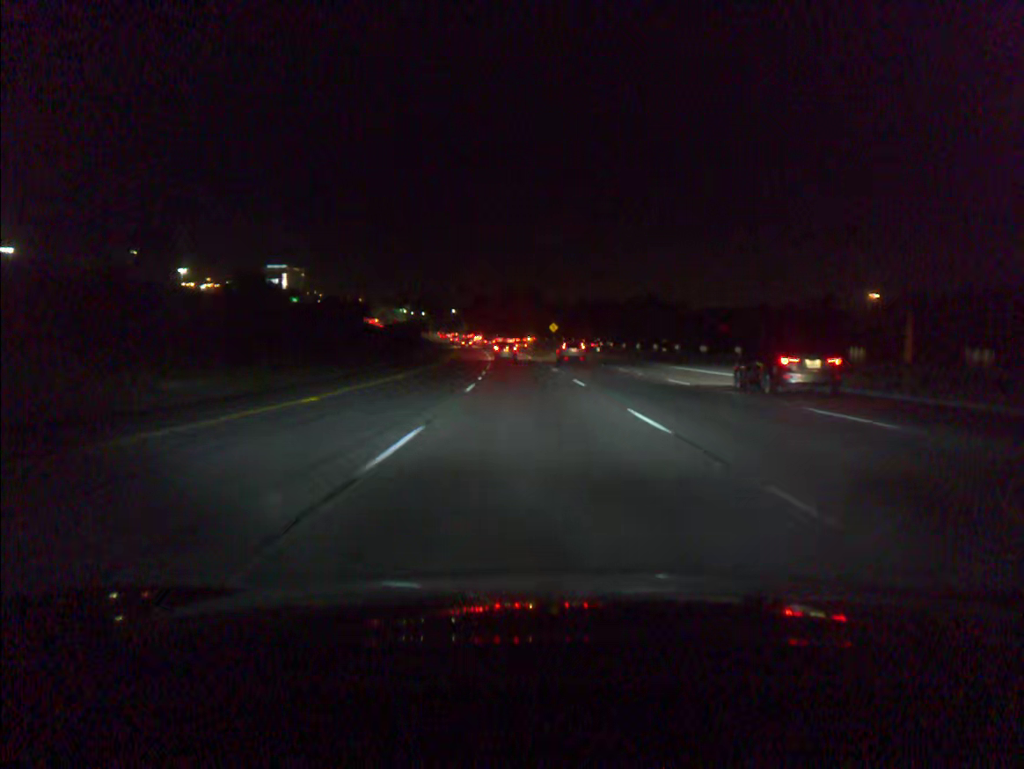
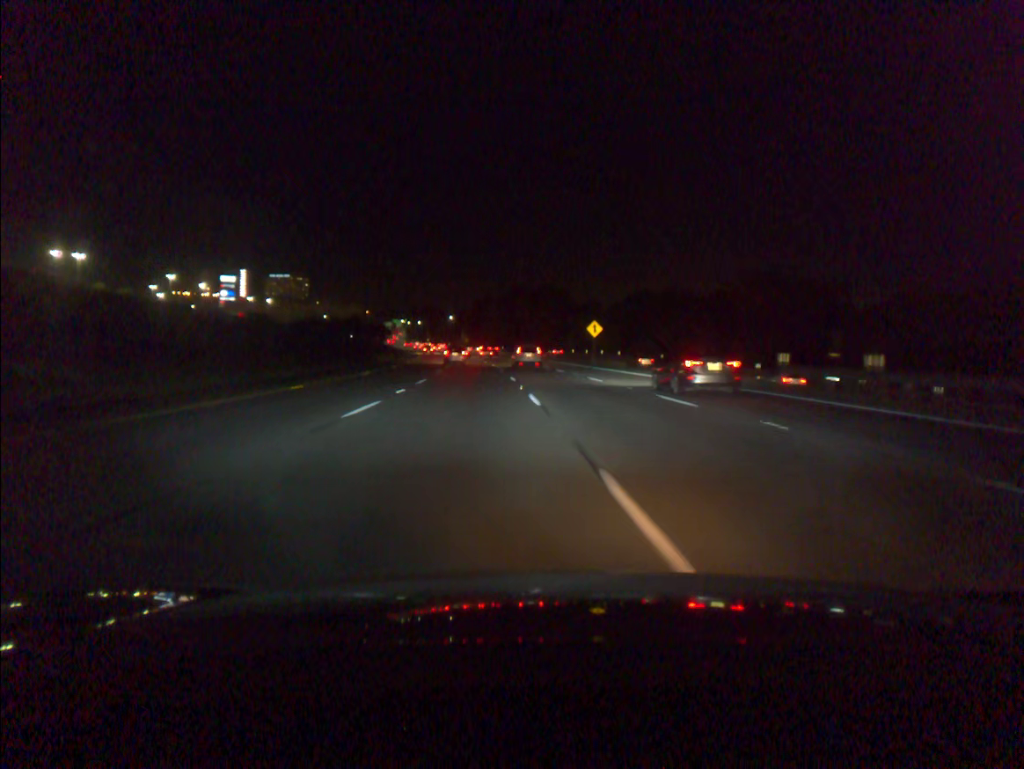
(-0.9, +66.4) m; -1°
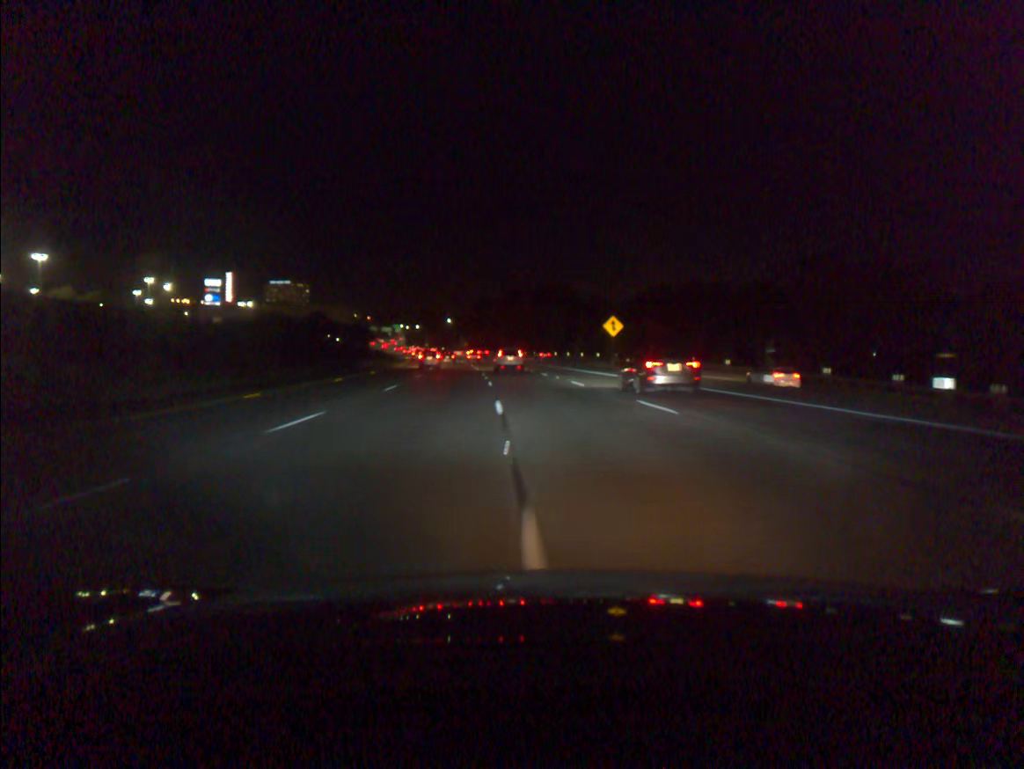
(0.0, +16.4) m; 0°
